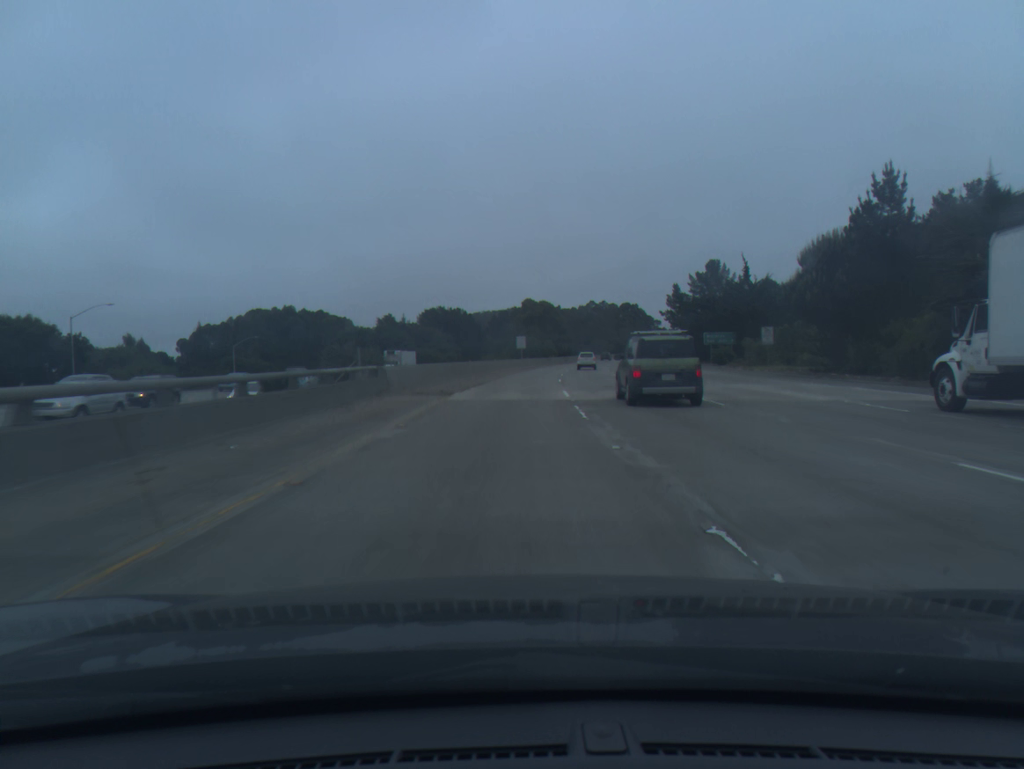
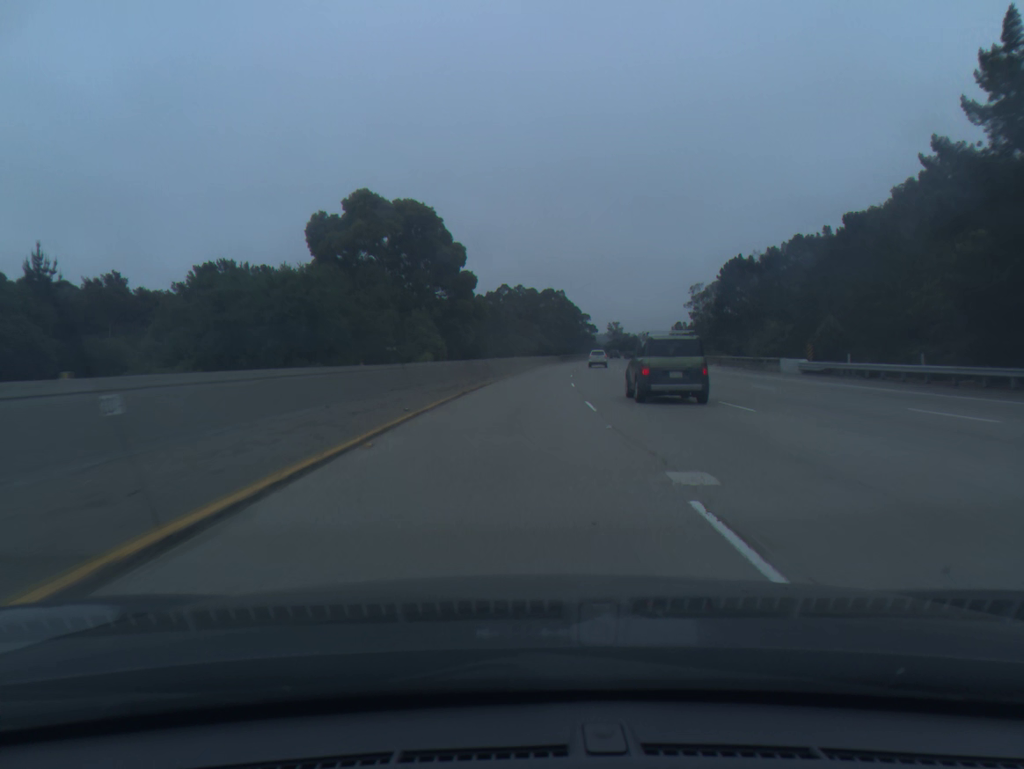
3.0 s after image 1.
(+5.0, +93.0) m; +7°
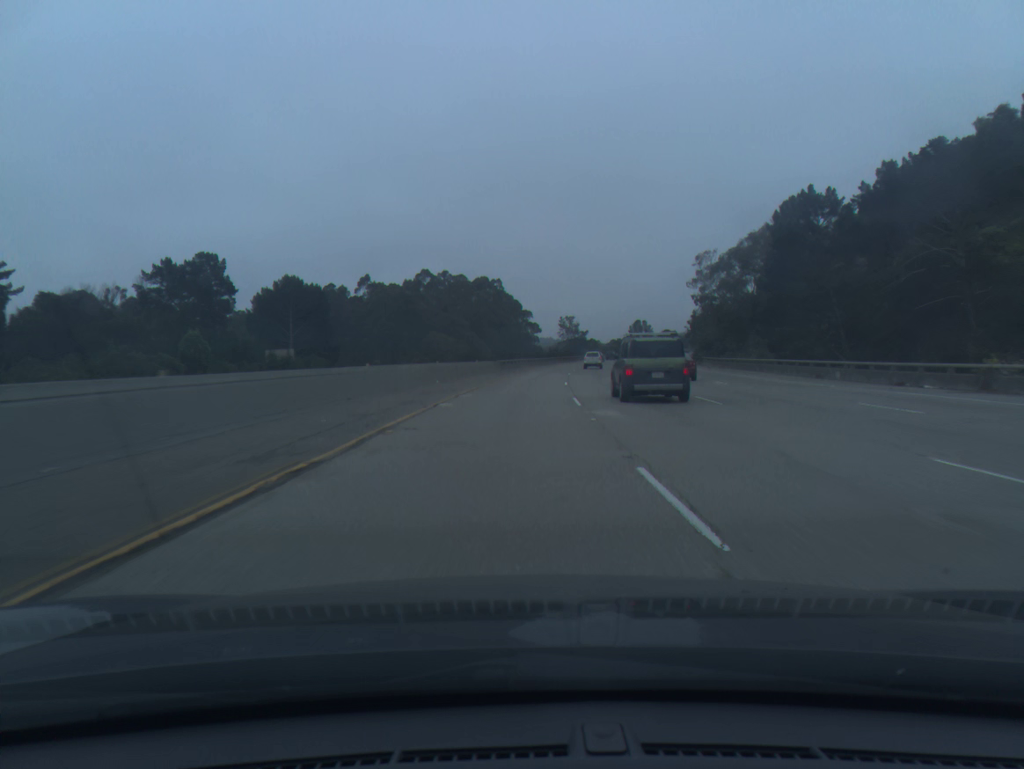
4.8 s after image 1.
(+2.4, +55.7) m; +5°
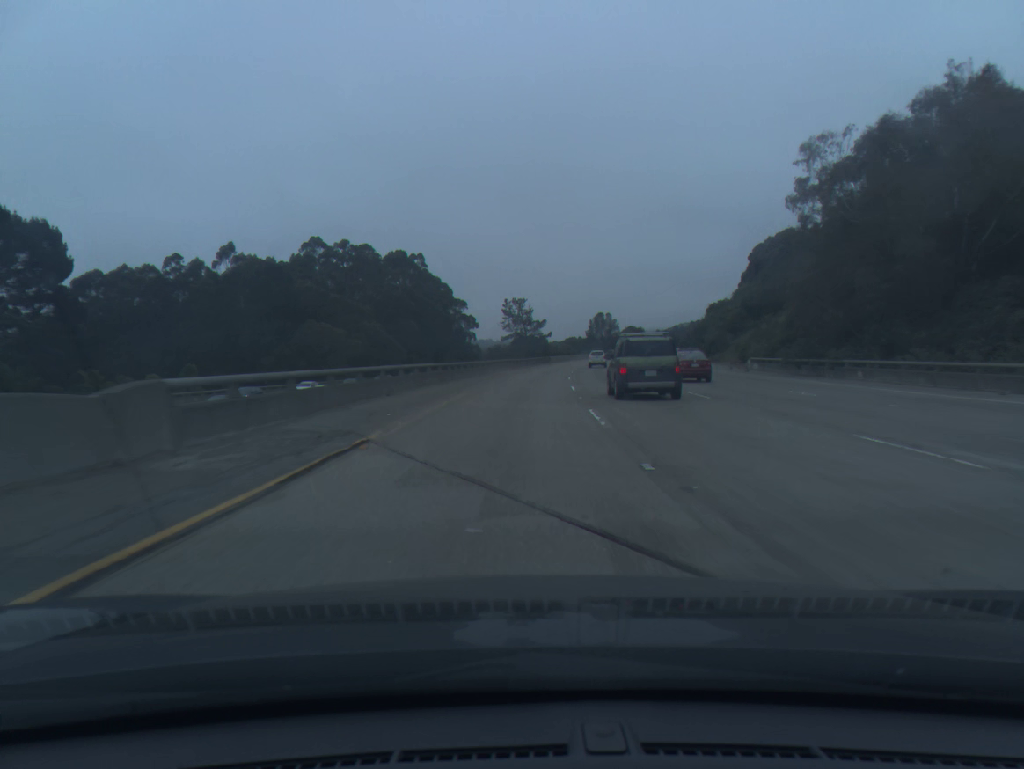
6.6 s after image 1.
(+2.0, +55.8) m; +4°
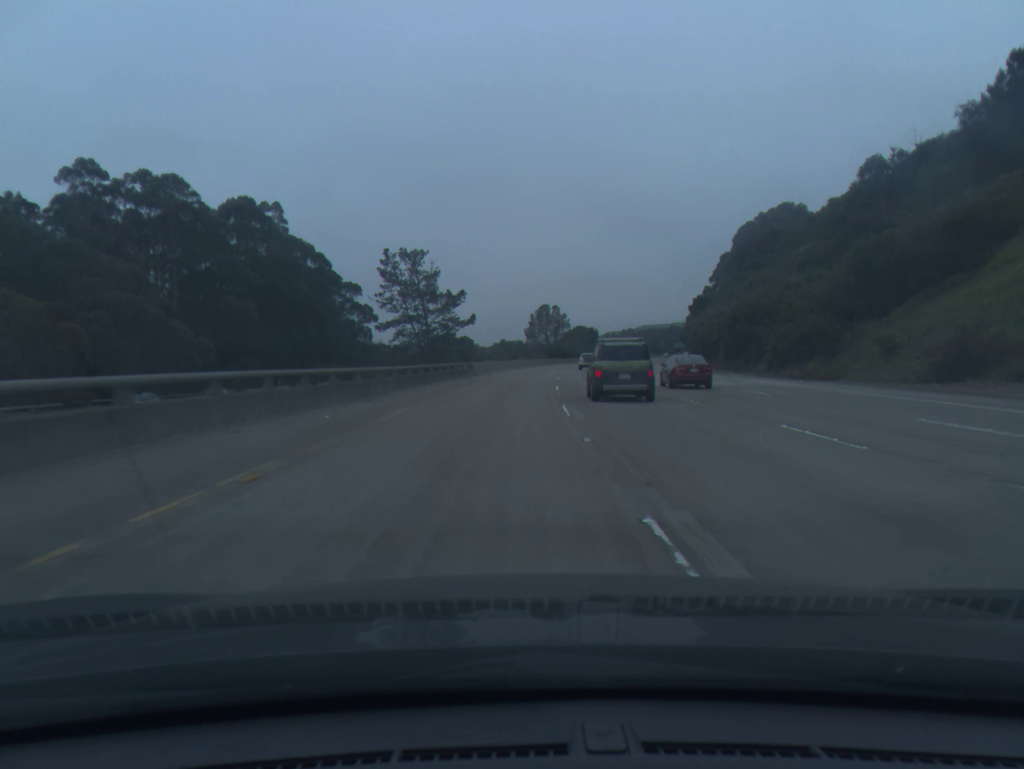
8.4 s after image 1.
(+2.5, +55.8) m; +5°
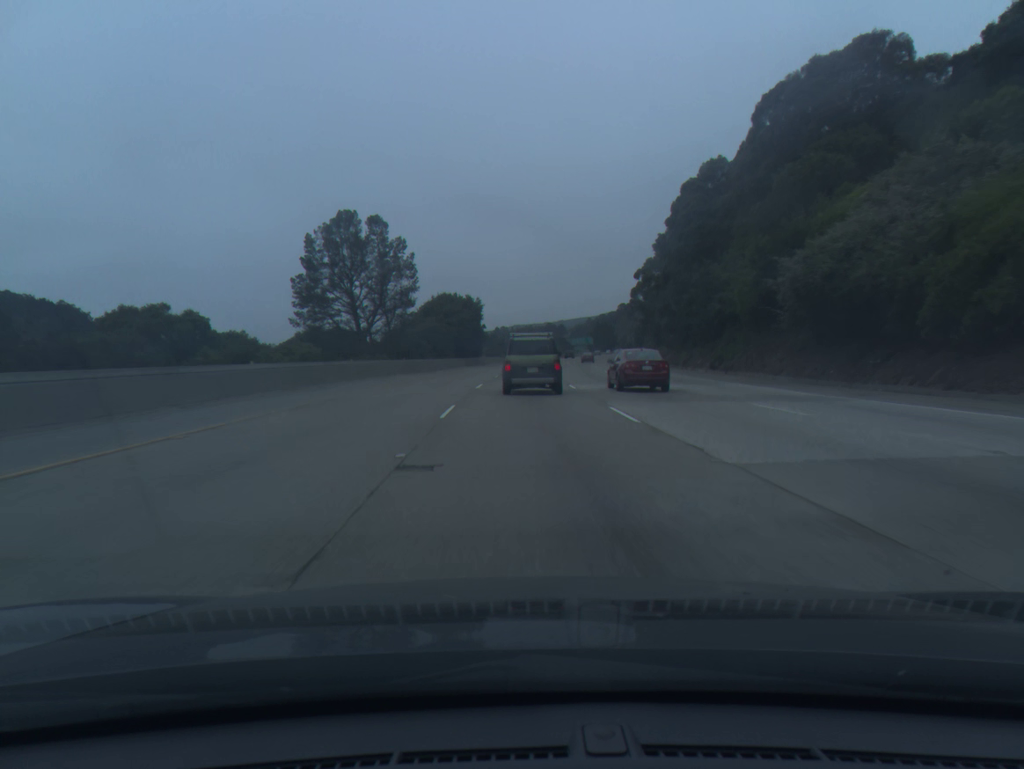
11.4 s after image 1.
(+7.6, +92.6) m; +9°
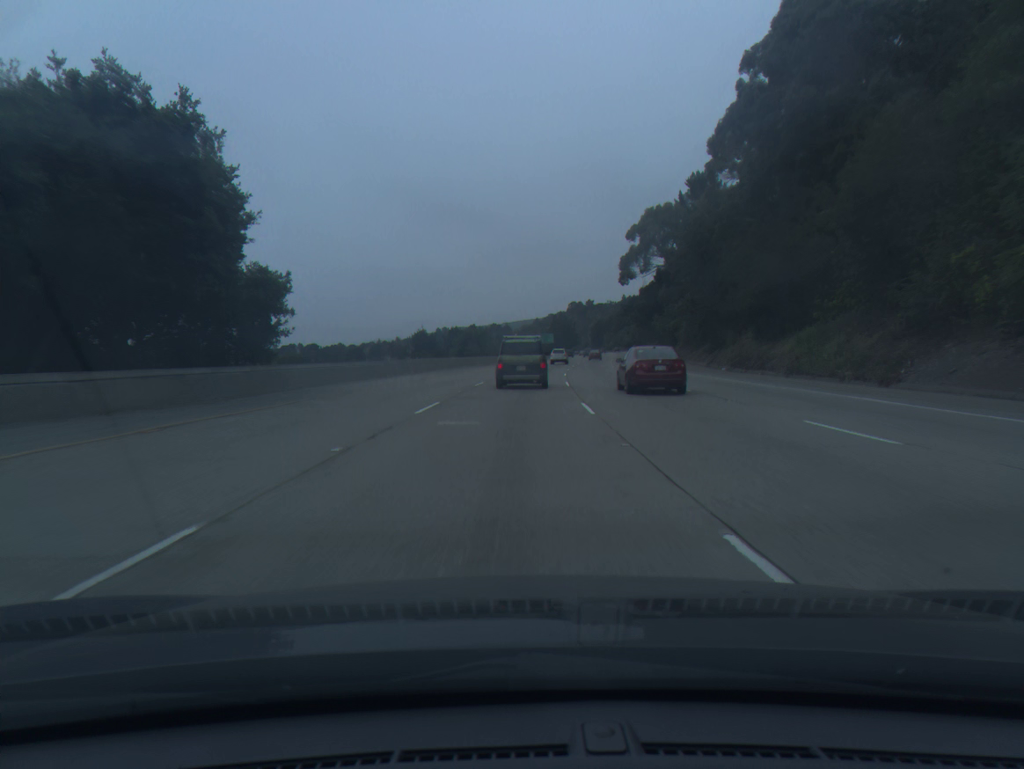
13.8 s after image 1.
(+2.1, +71.5) m; +4°
